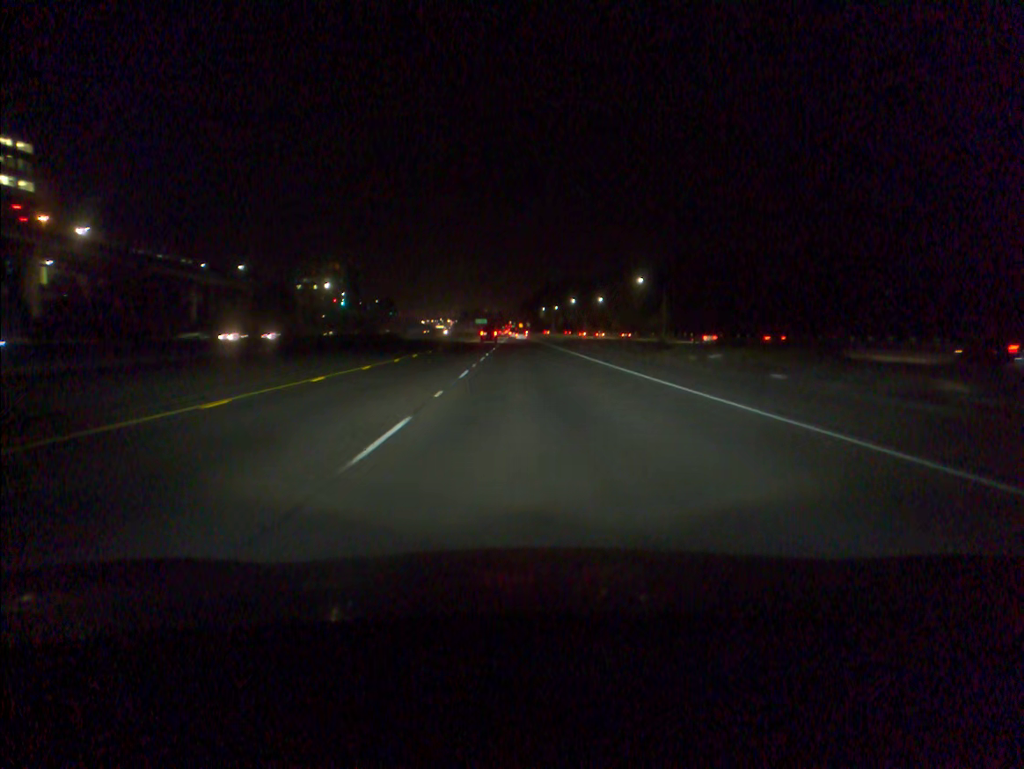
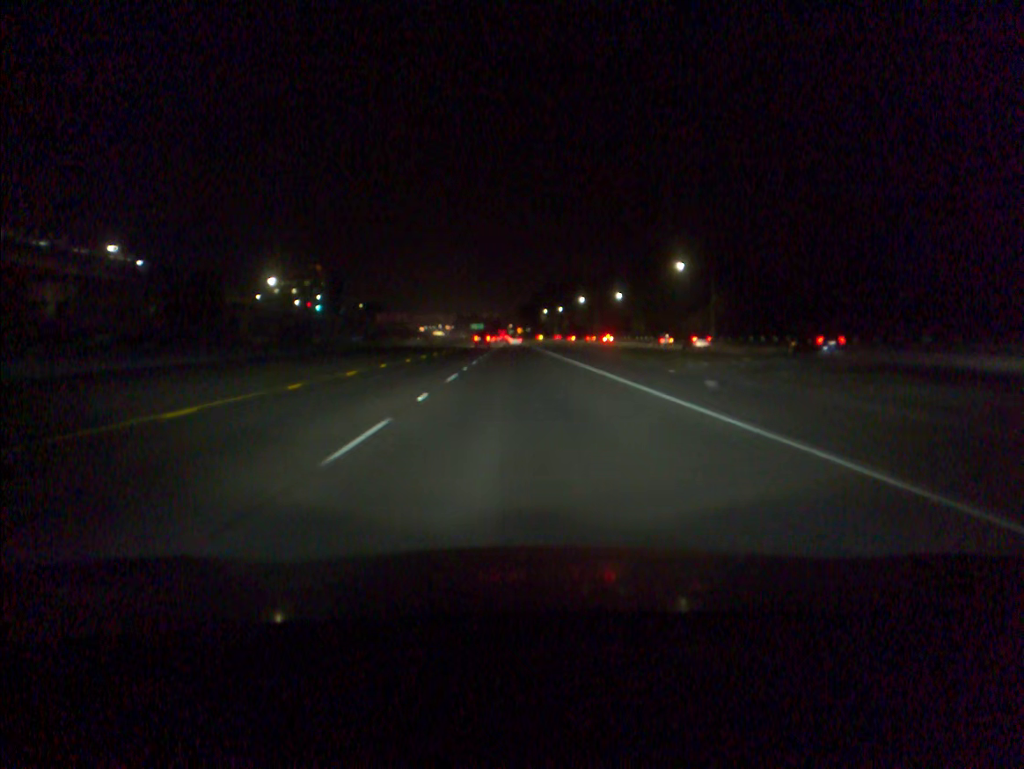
(0.0, +44.1) m; 0°
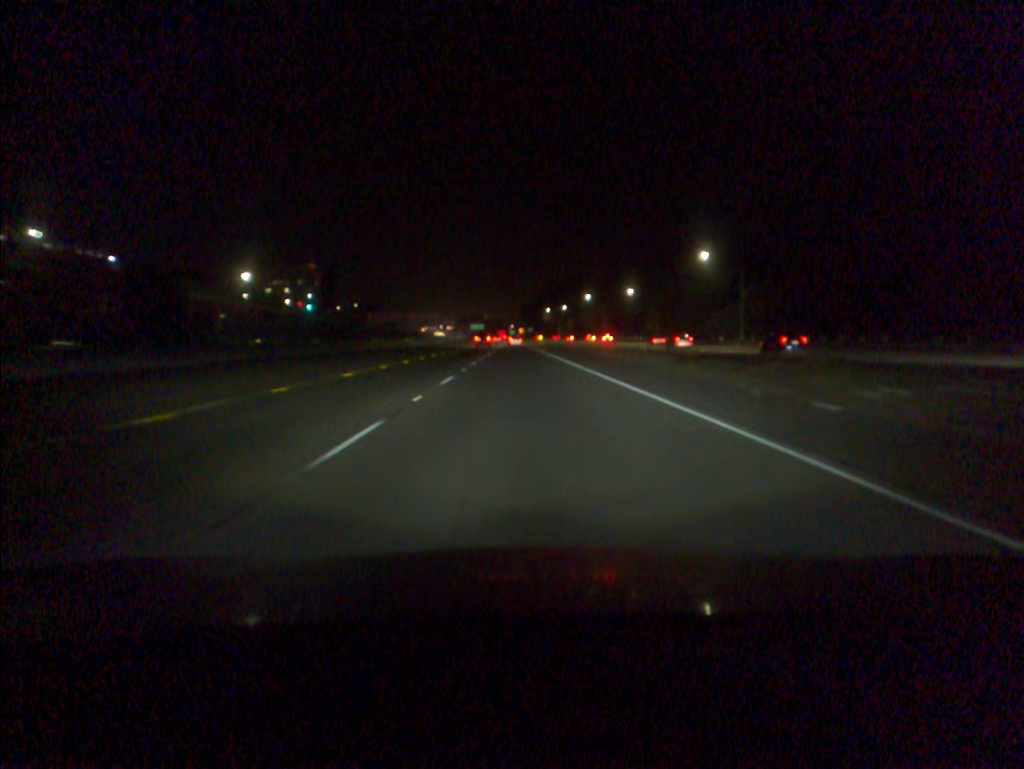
(0.0, +15.1) m; 0°
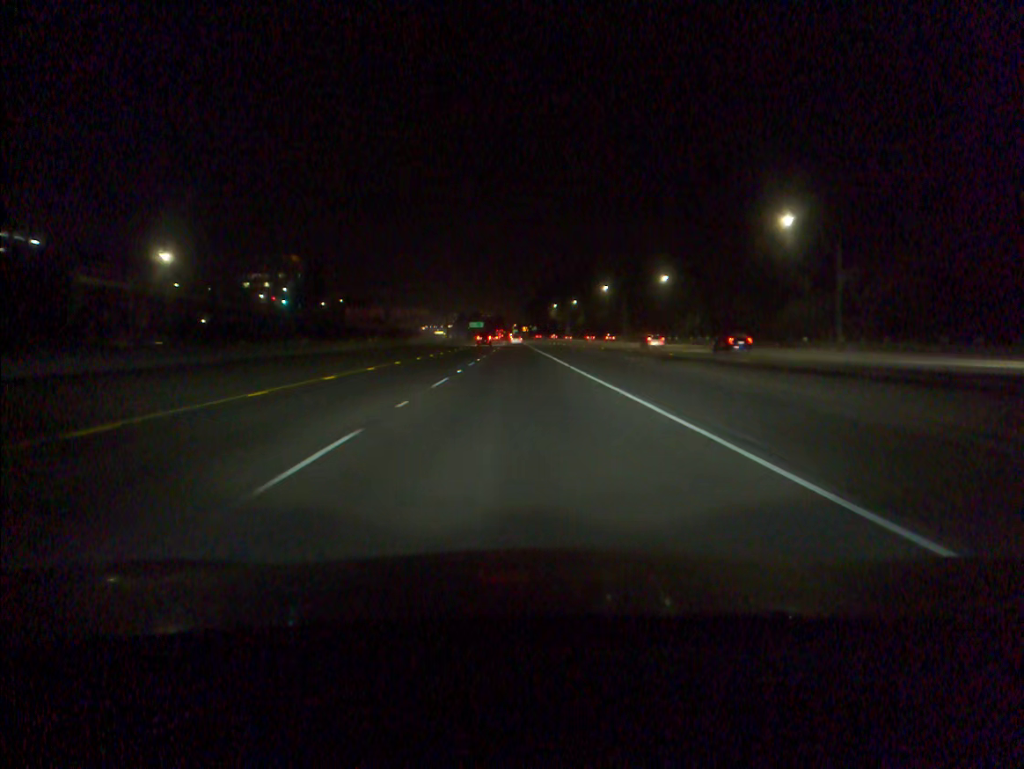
(-0.1, +30.8) m; 0°
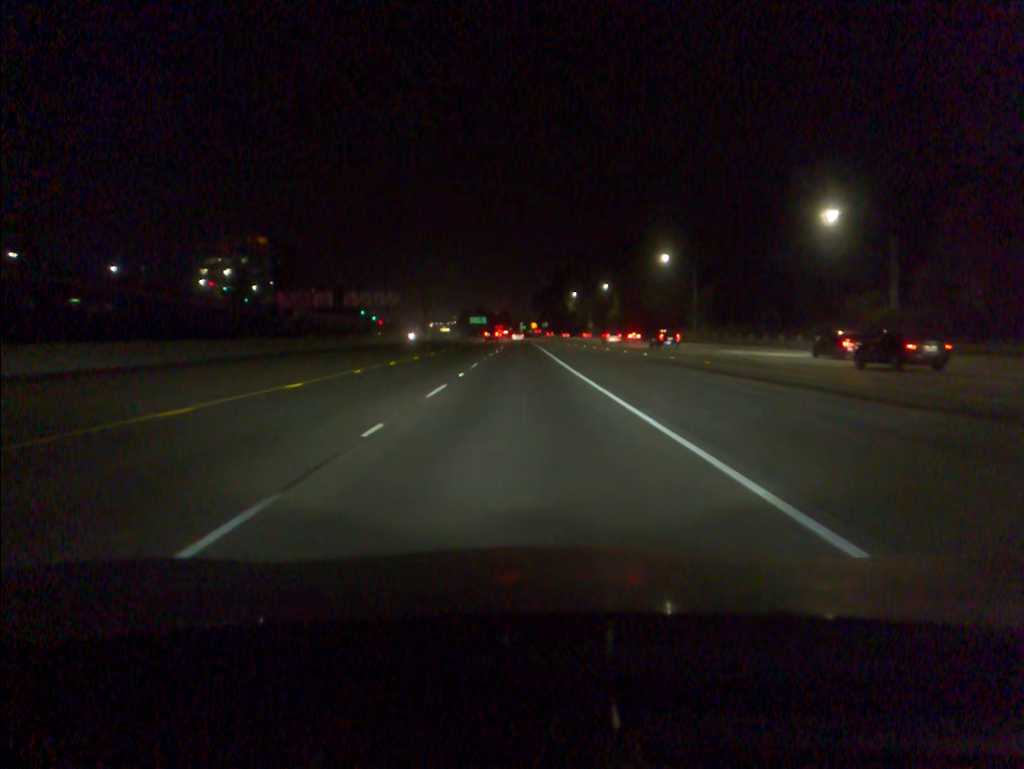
(-0.4, +63.5) m; -1°
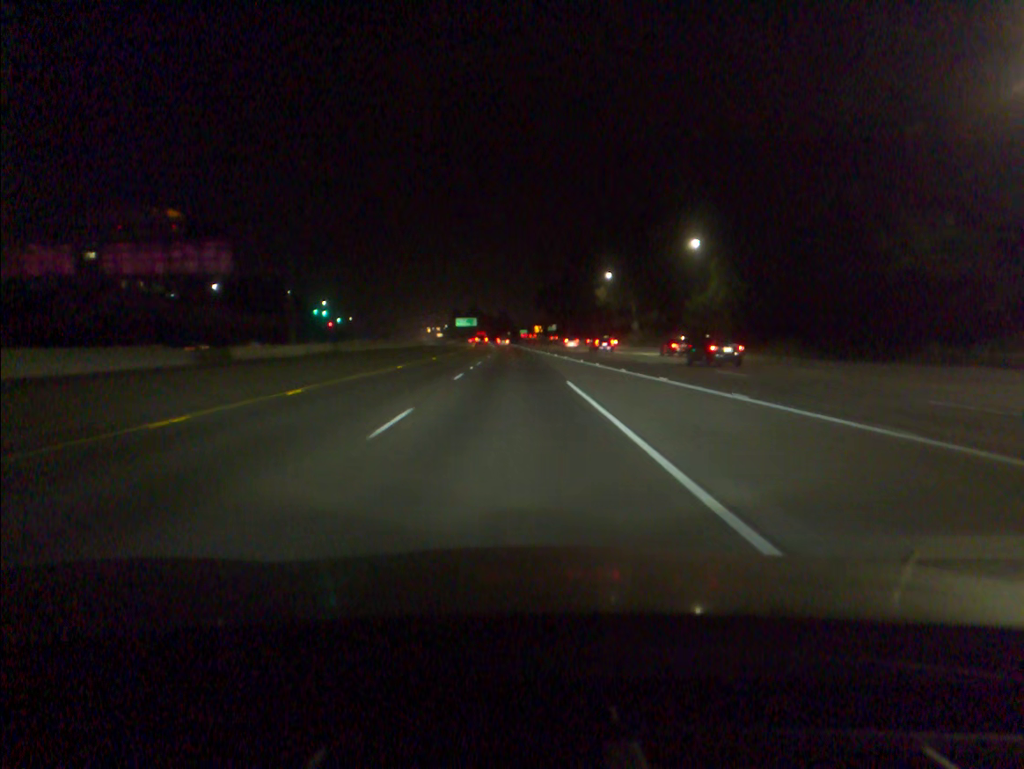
(0.0, +80.3) m; 0°
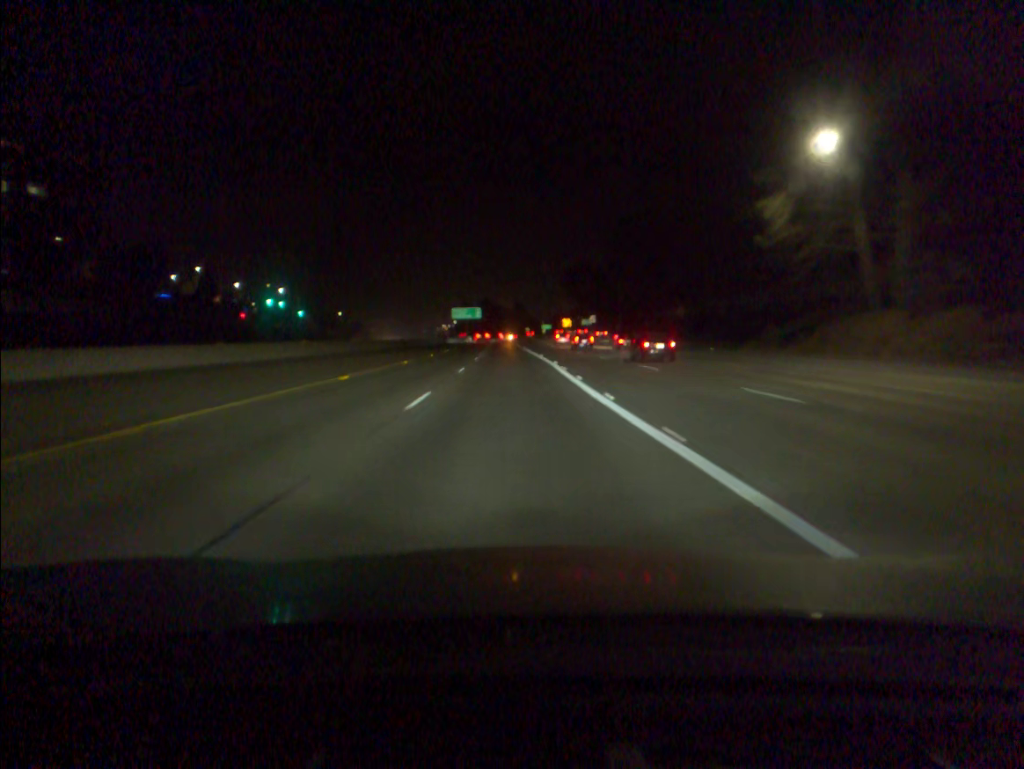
(-0.8, +84.2) m; -1°
